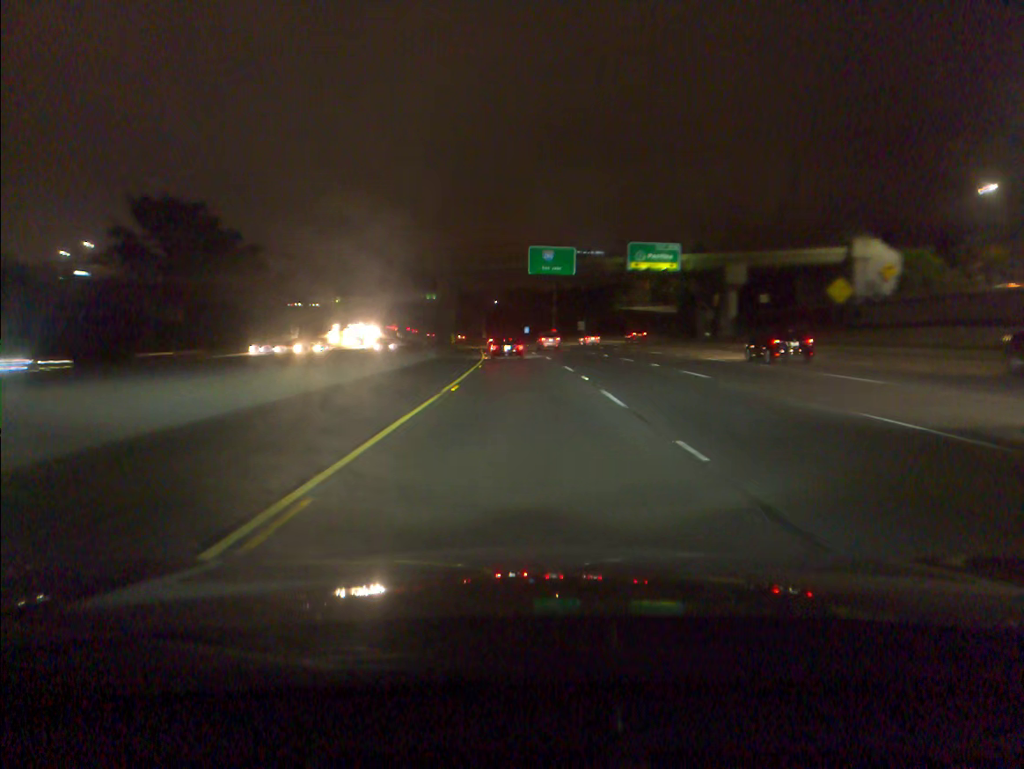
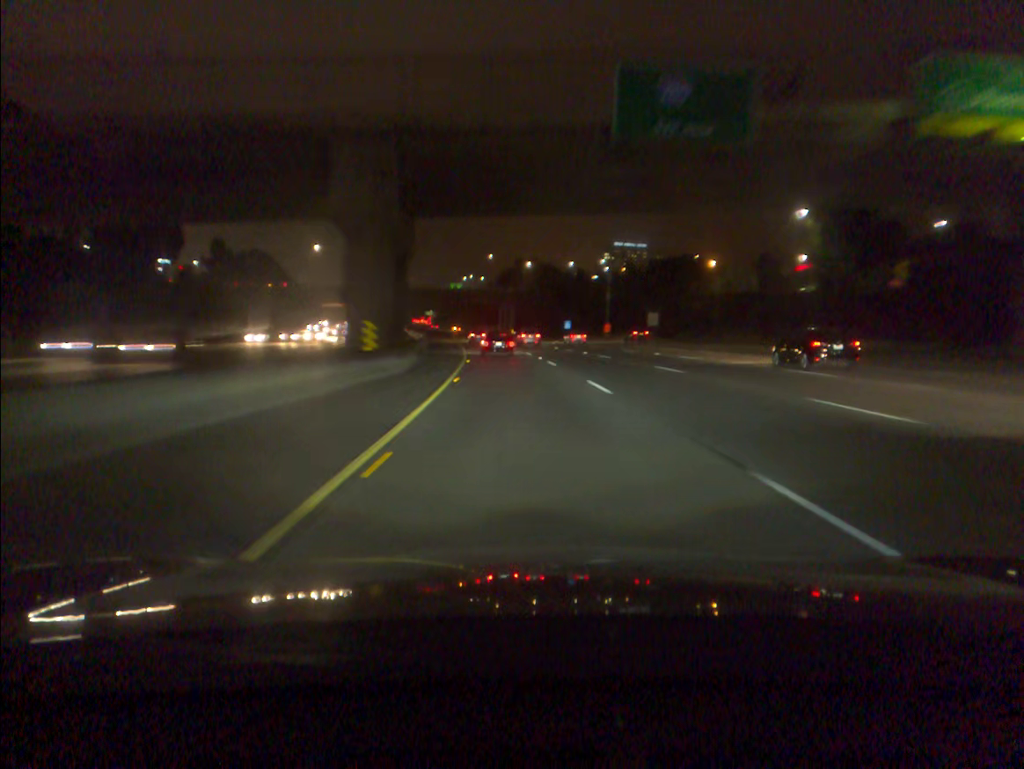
(-1.2, +55.7) m; -2°
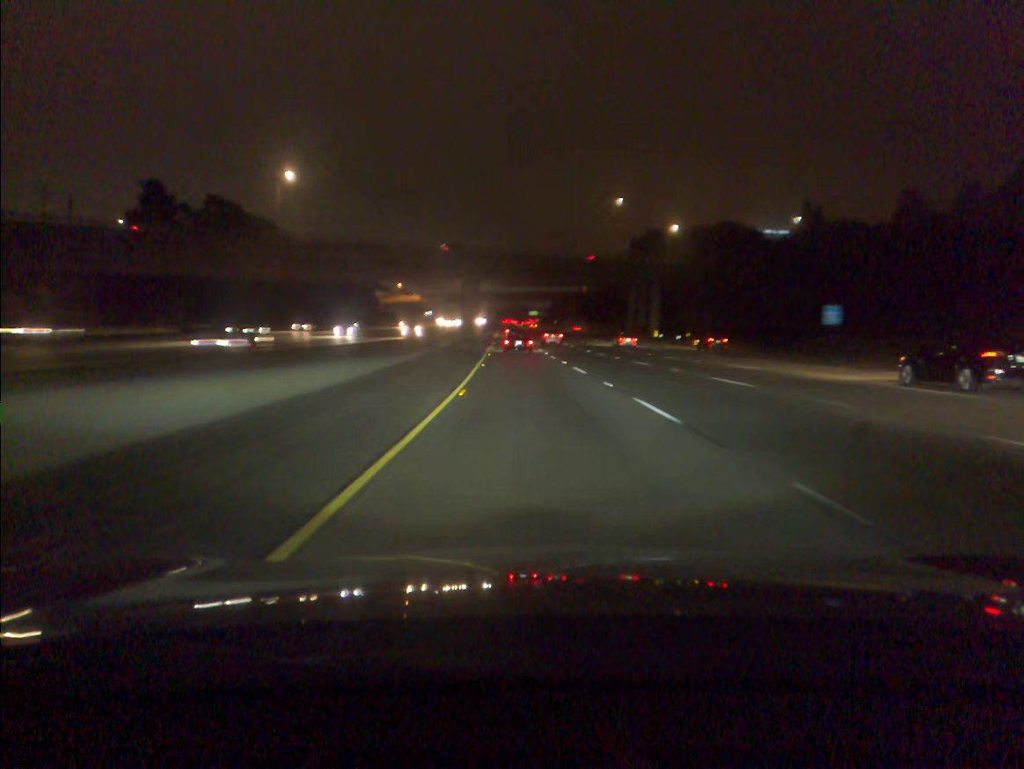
(-6.3, +92.3) m; -8°
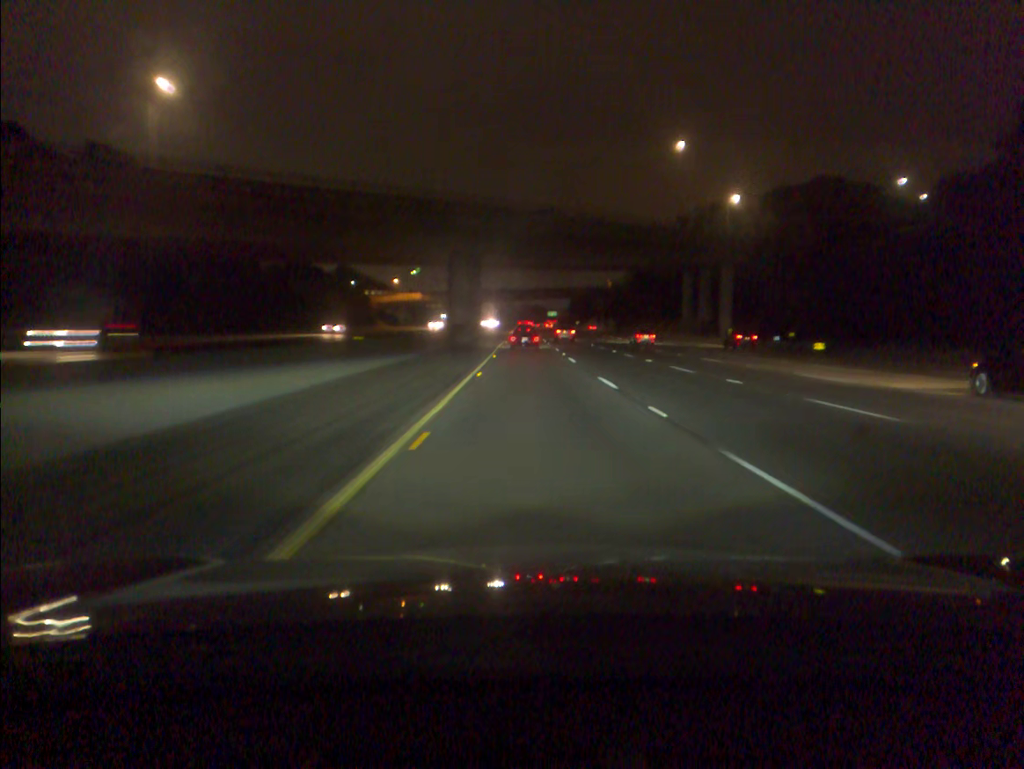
(-0.5, +36.9) m; -1°
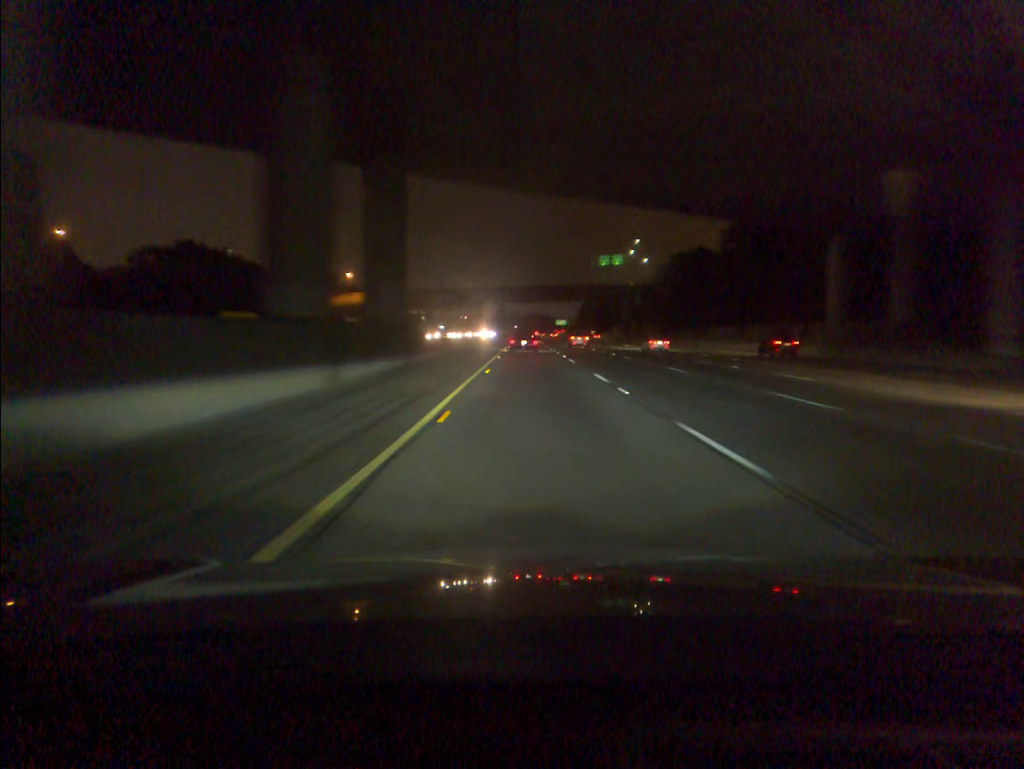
(-0.1, +55.3) m; 0°
